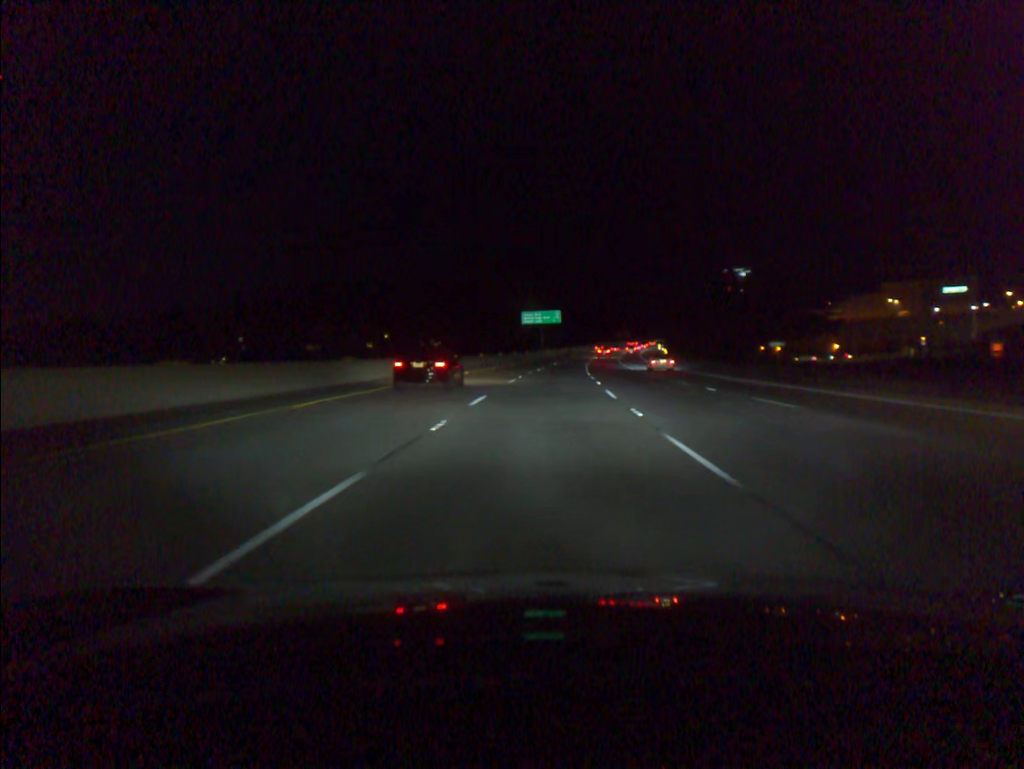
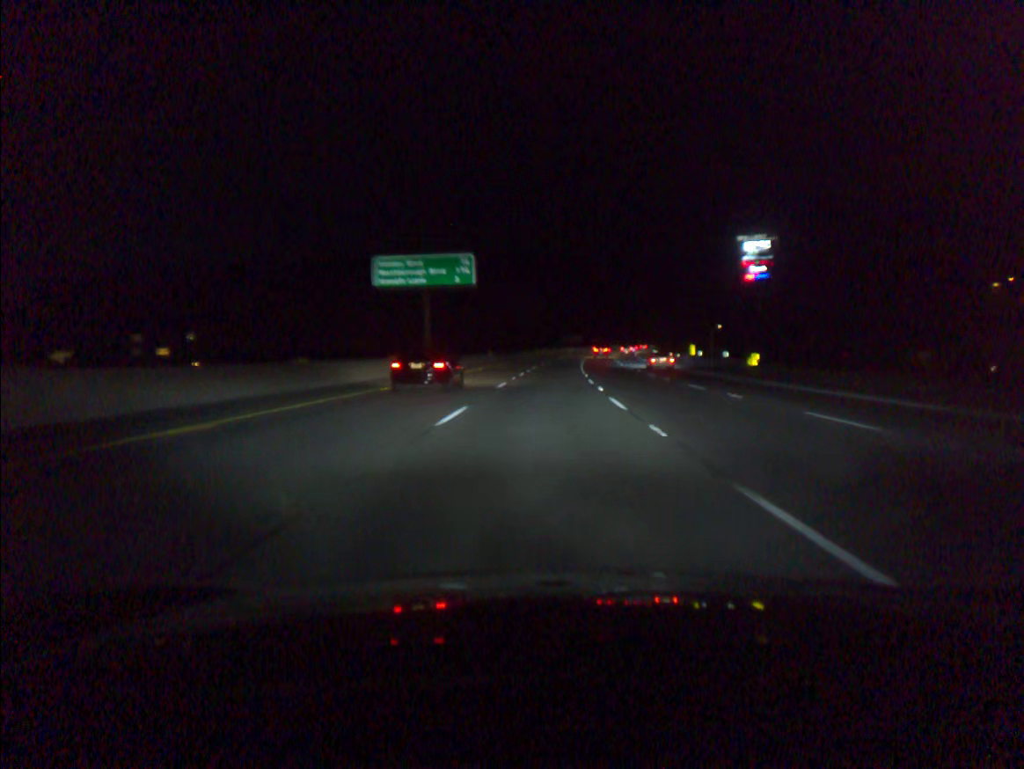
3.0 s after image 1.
(+3.8, +92.4) m; +5°
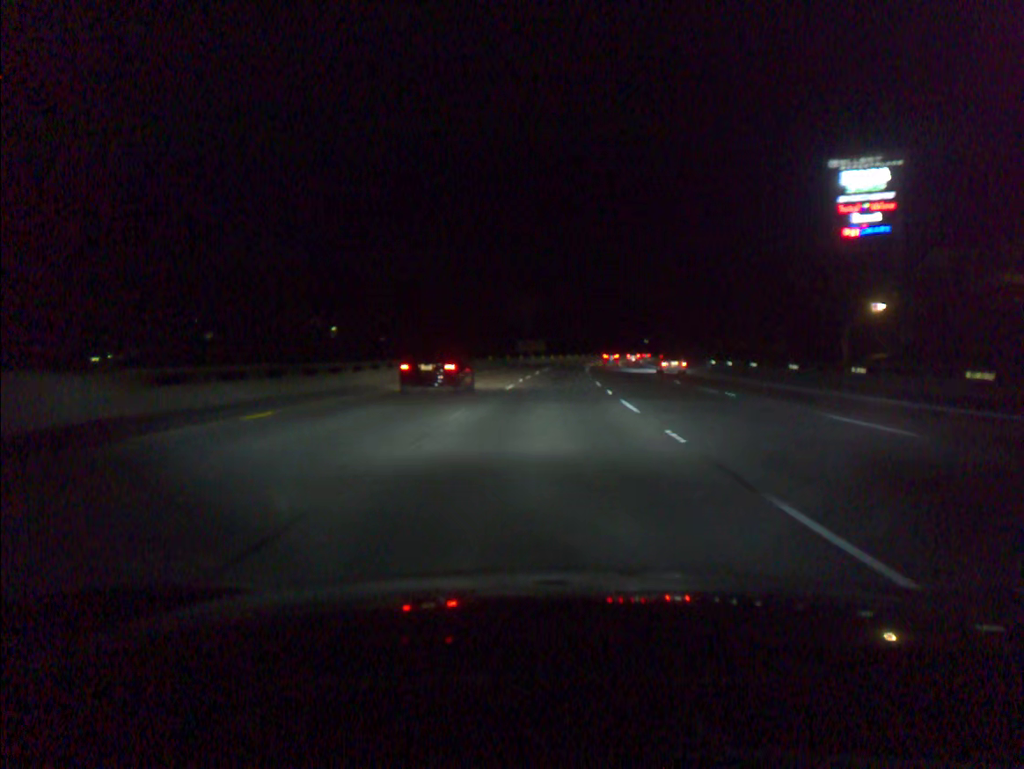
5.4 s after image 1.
(+2.0, +73.7) m; +3°
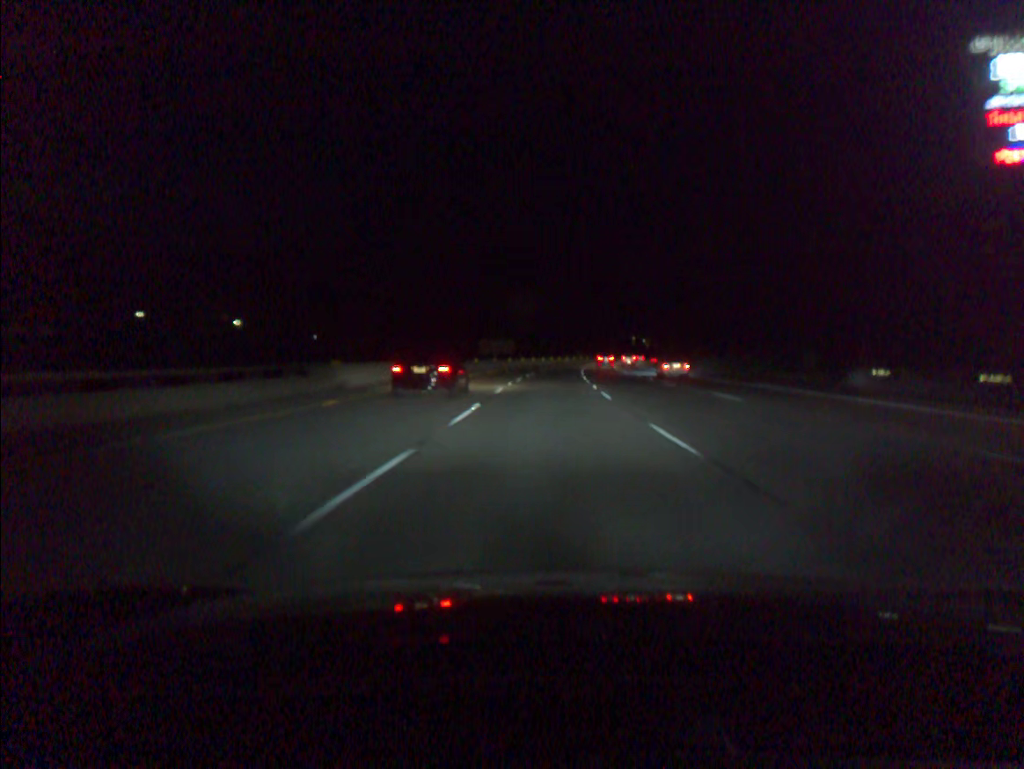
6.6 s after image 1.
(+0.7, +36.8) m; +2°
